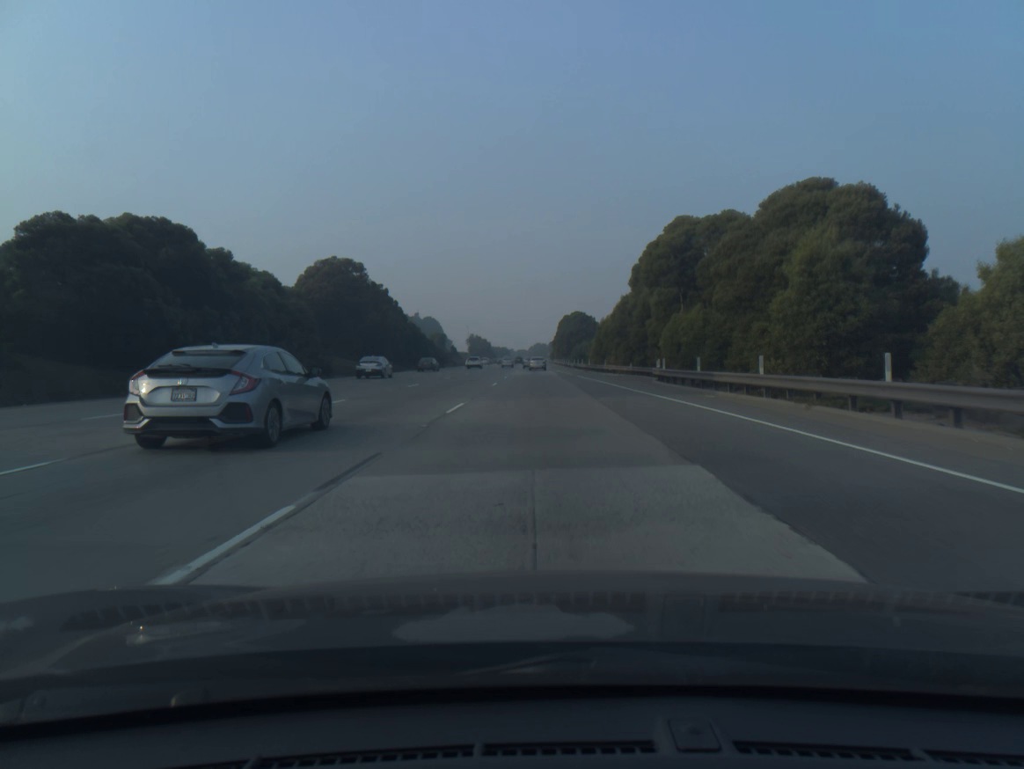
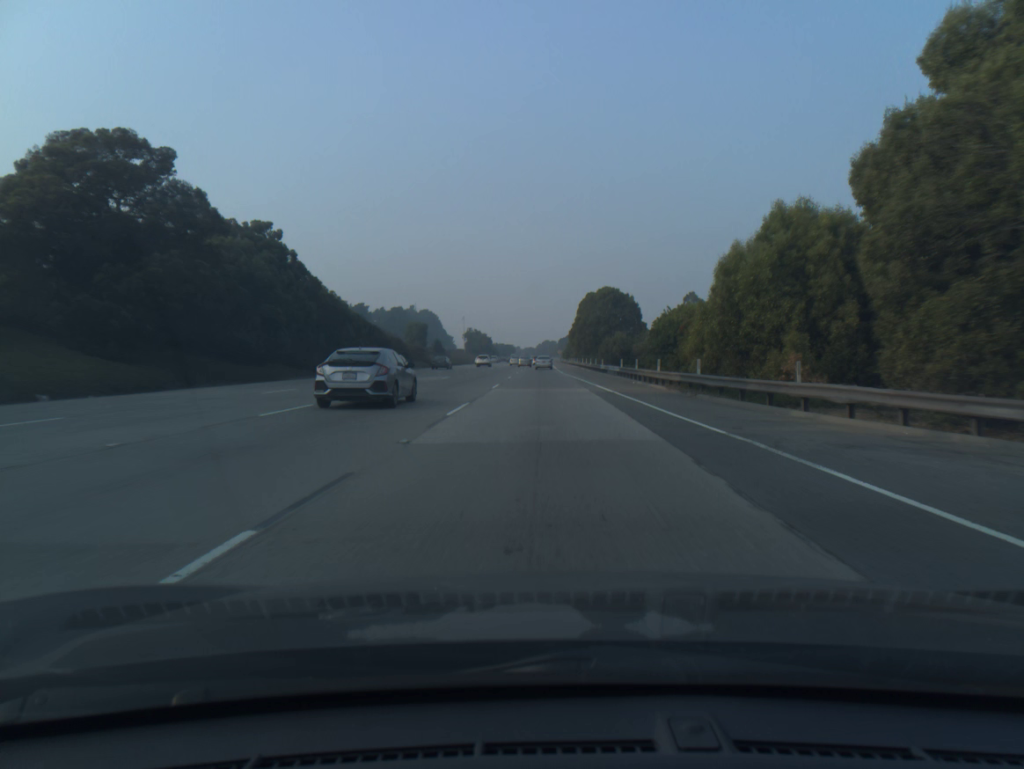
(-0.4, +48.4) m; -1°
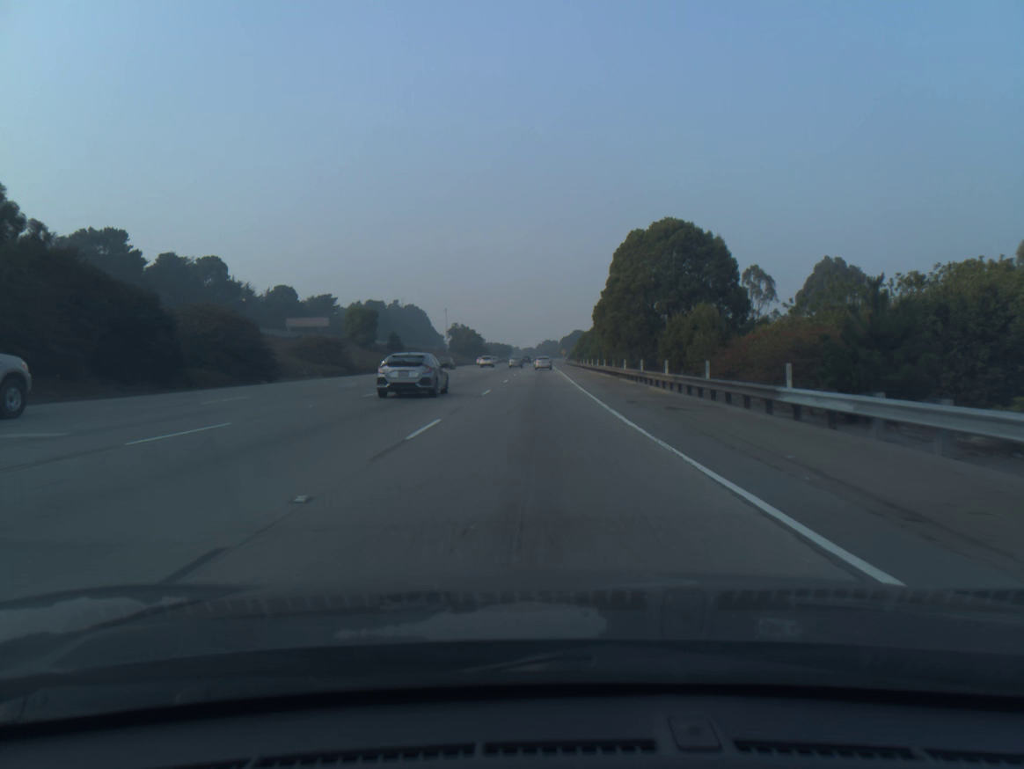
(+0.1, +48.5) m; 0°
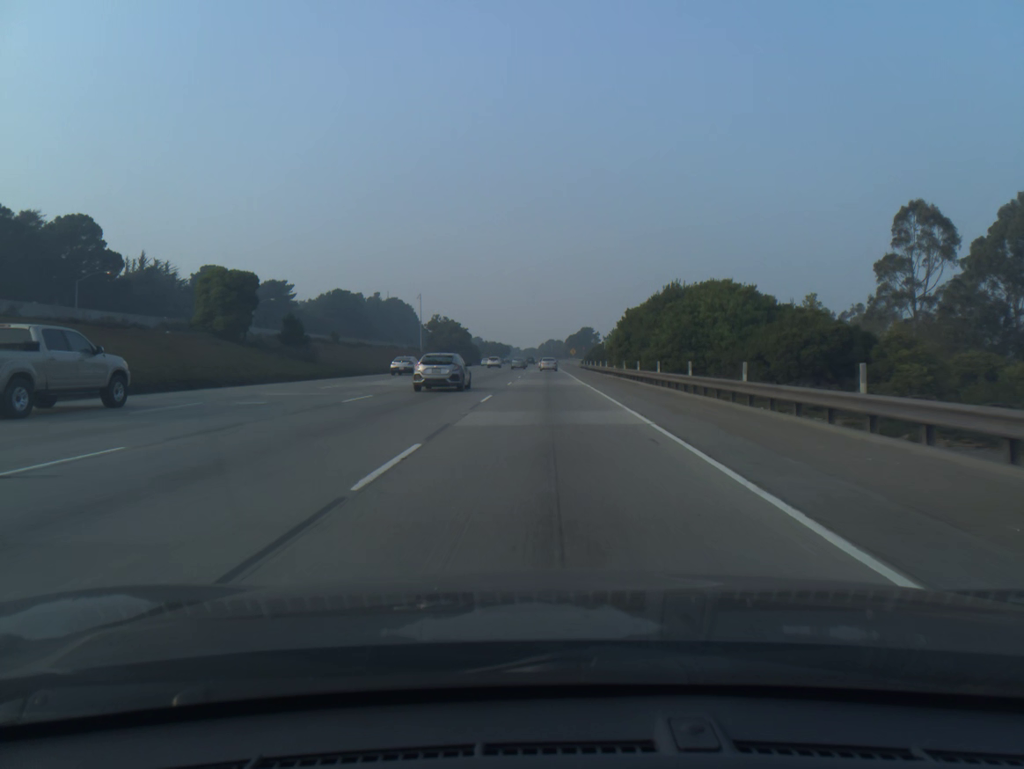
(-0.2, +48.4) m; 0°
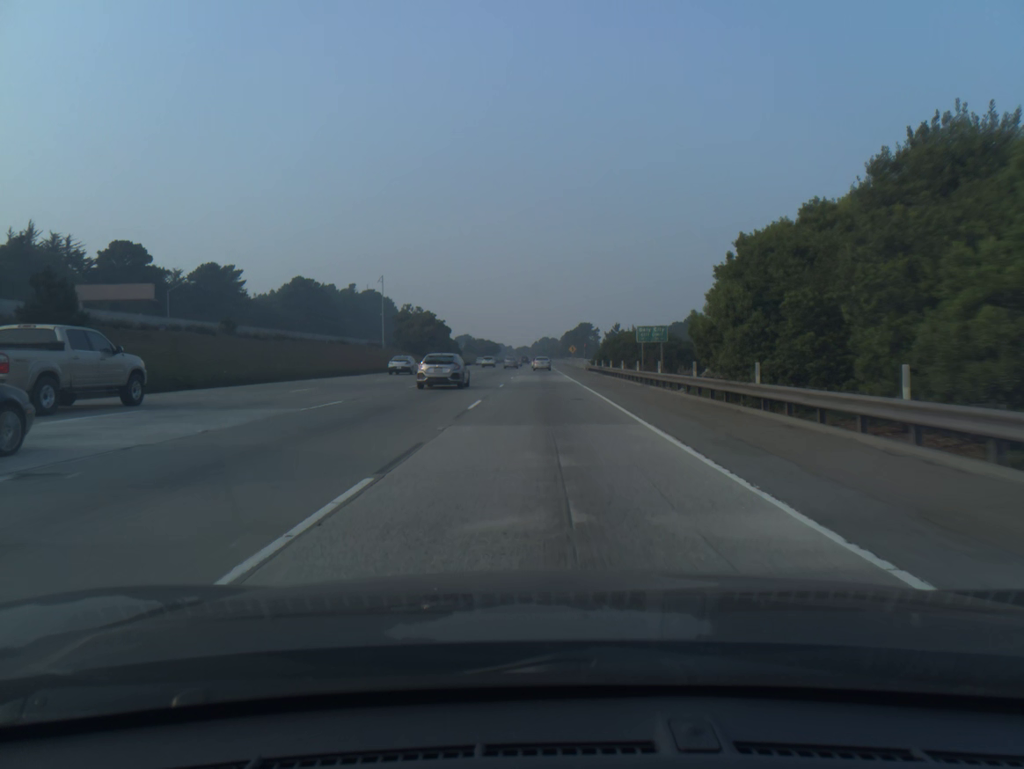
(+0.1, +32.2) m; 0°
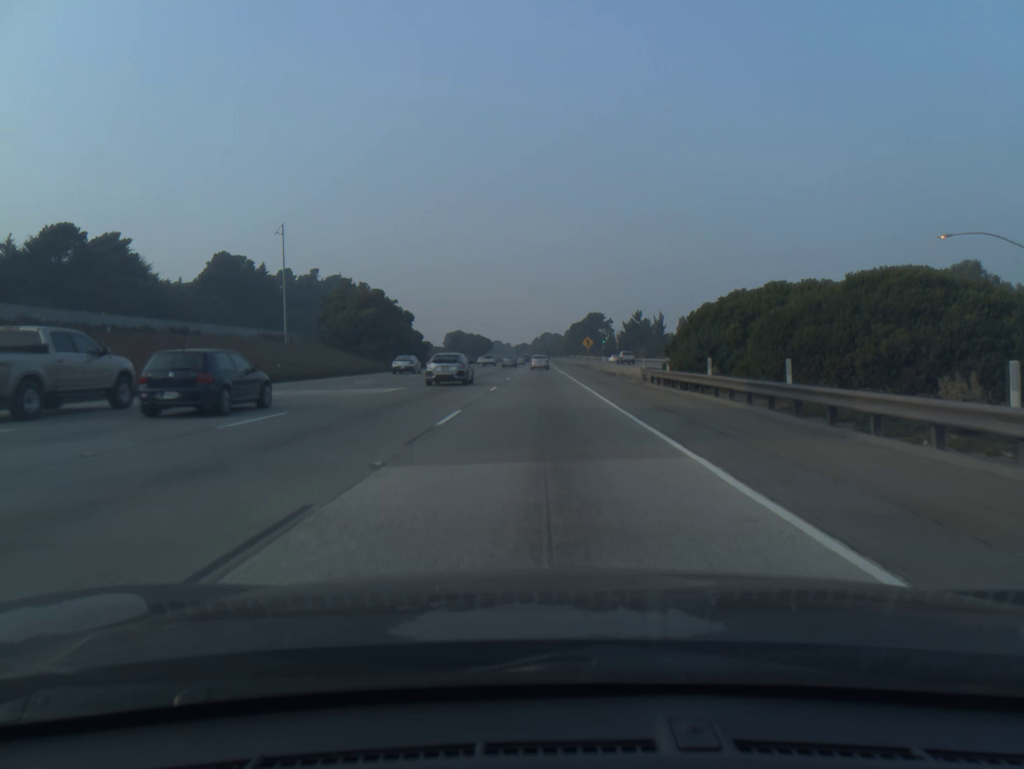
(0.0, +48.4) m; 0°
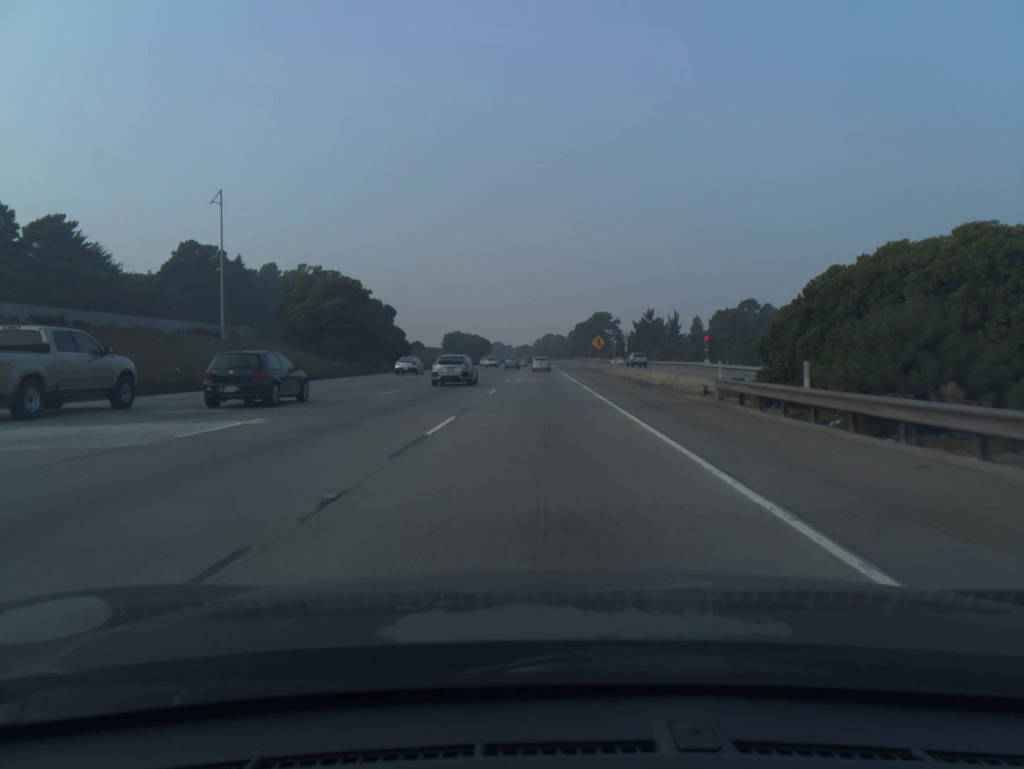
(0.0, +16.1) m; 0°
